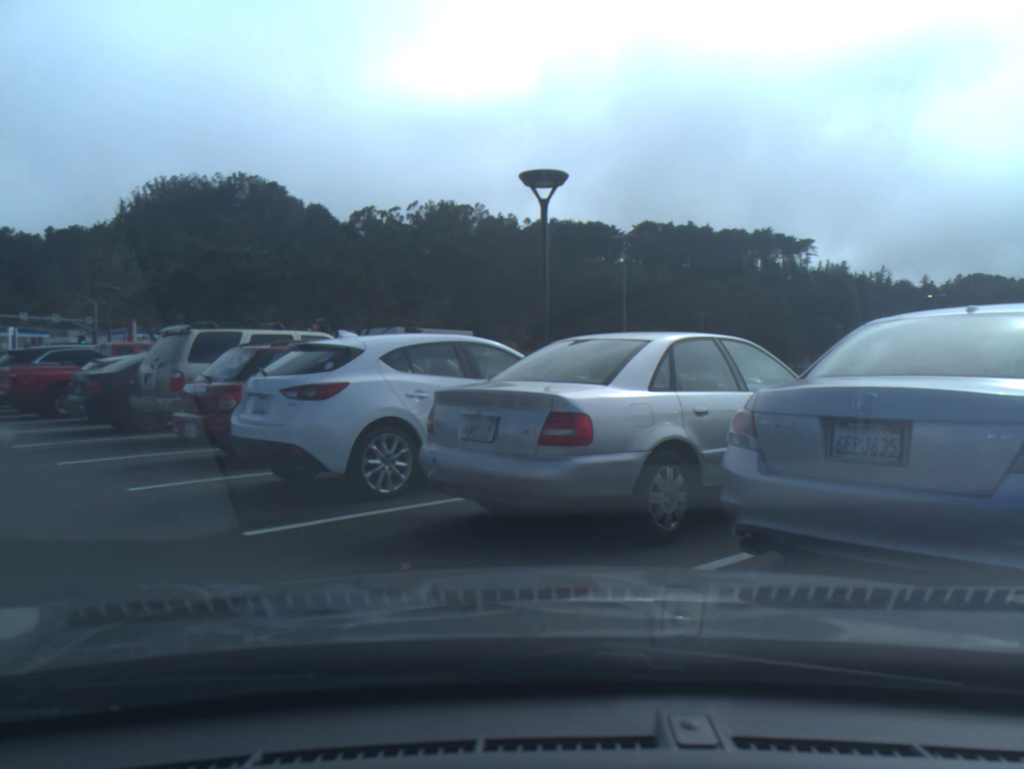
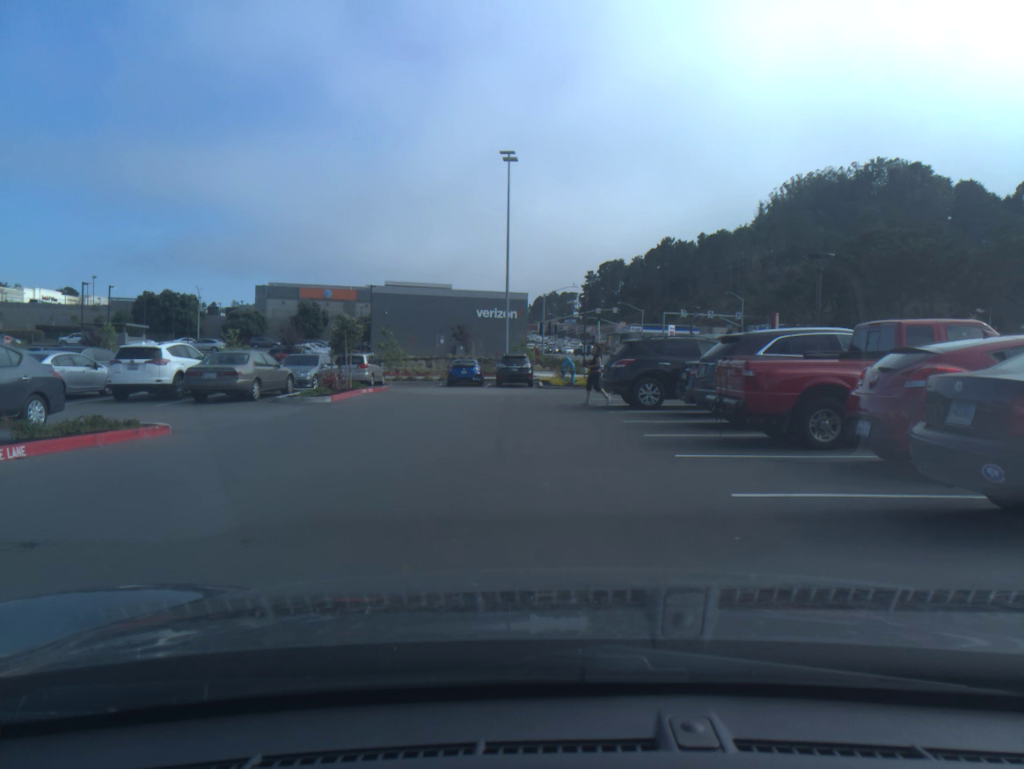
(-2.9, +9.3) m; -22°
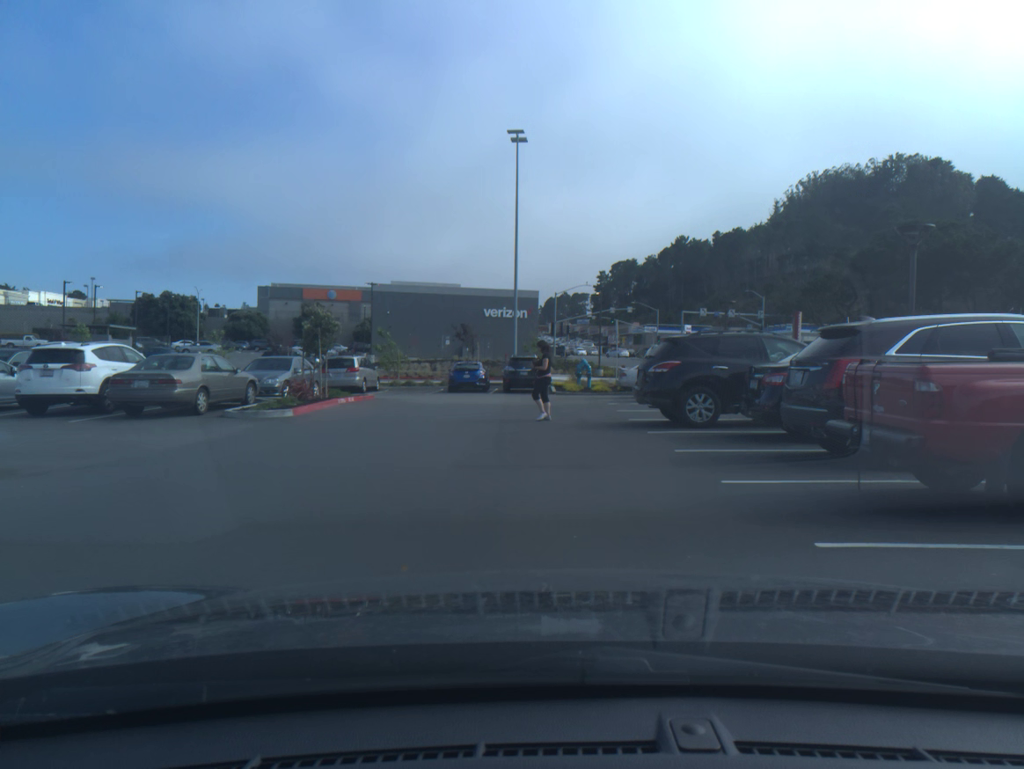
(0.0, +4.4) m; 0°
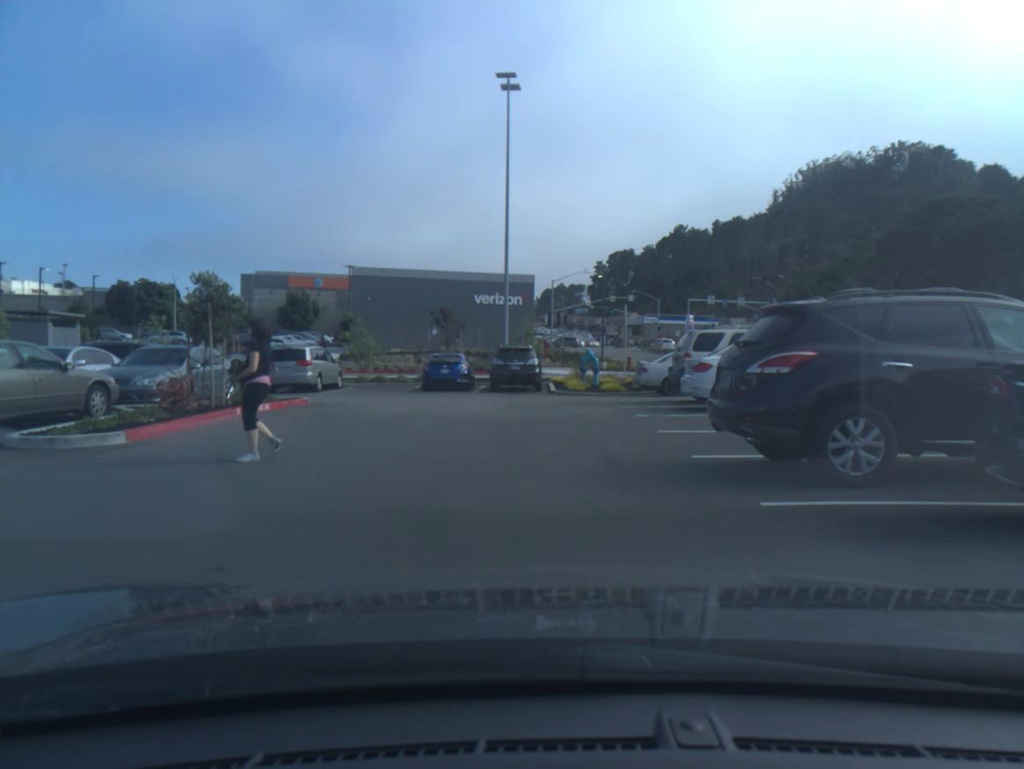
(+0.1, +7.2) m; 0°
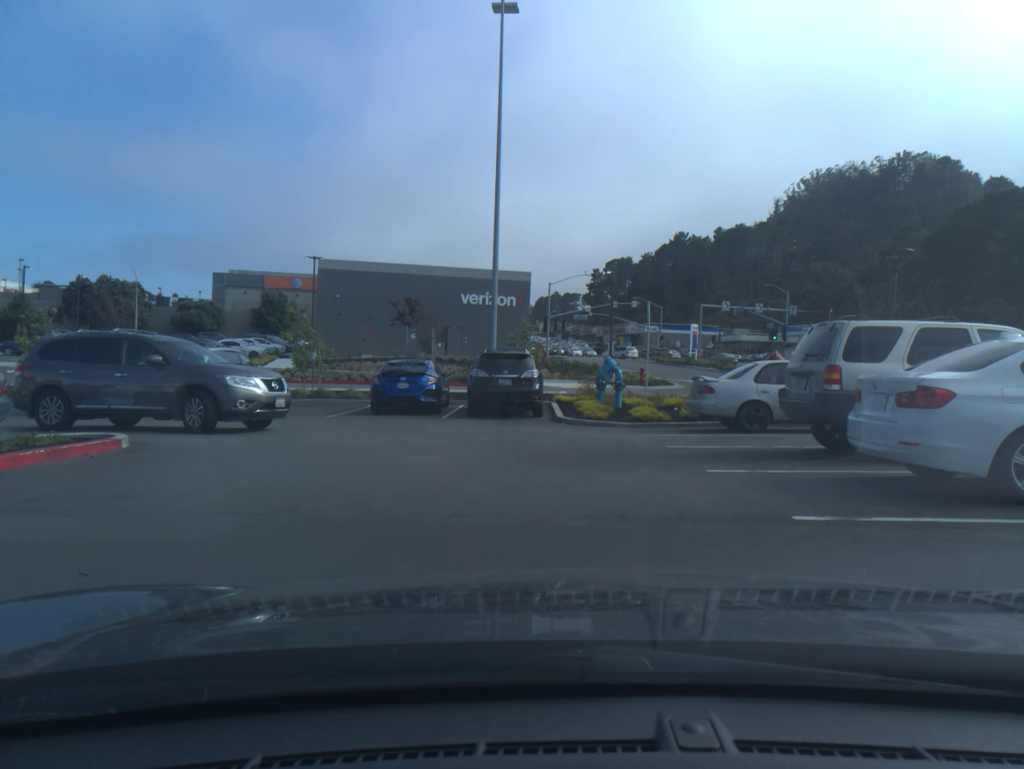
(-0.3, +8.5) m; +2°
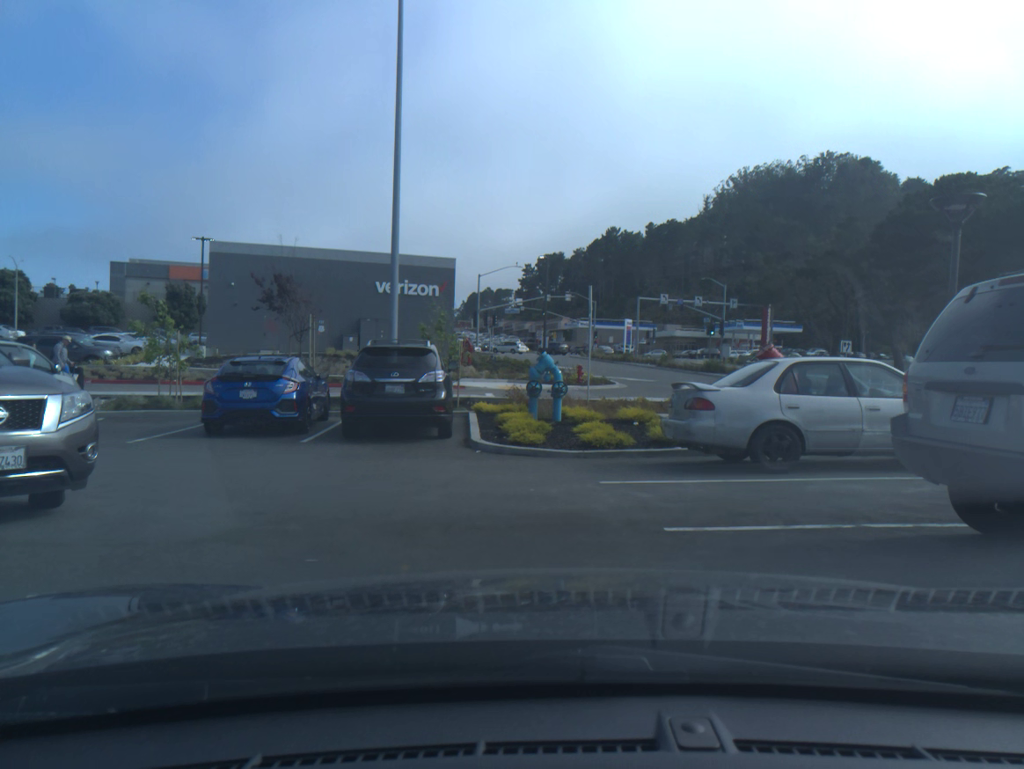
(+0.3, +5.8) m; +4°
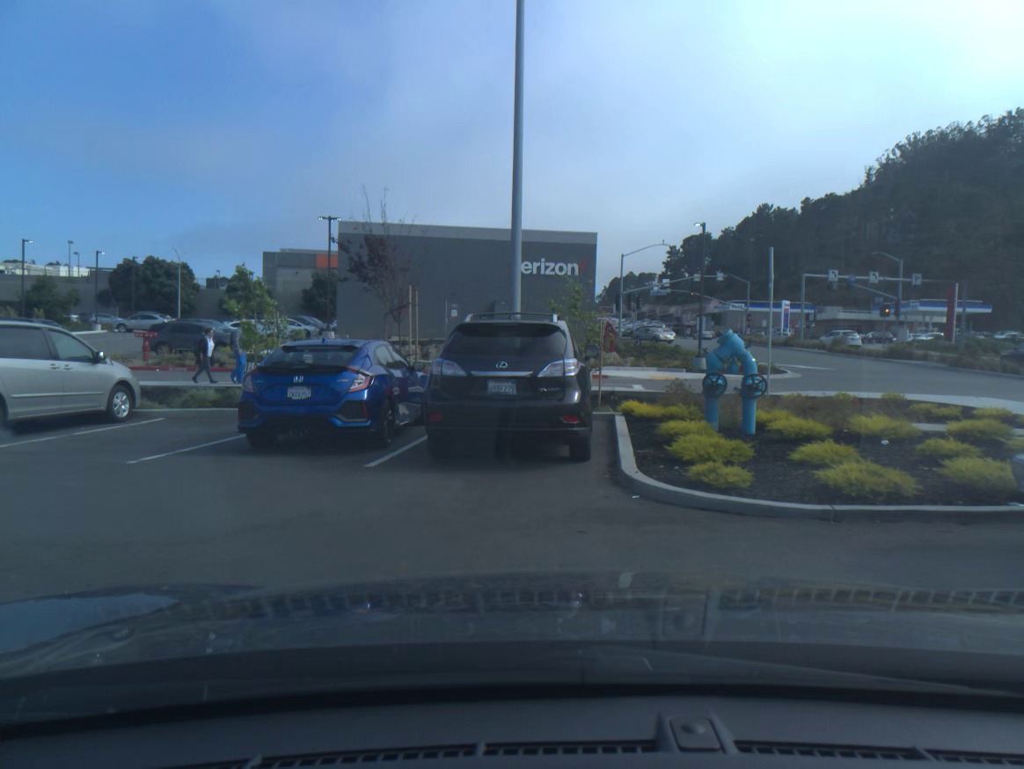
(-0.5, +4.9) m; -20°
